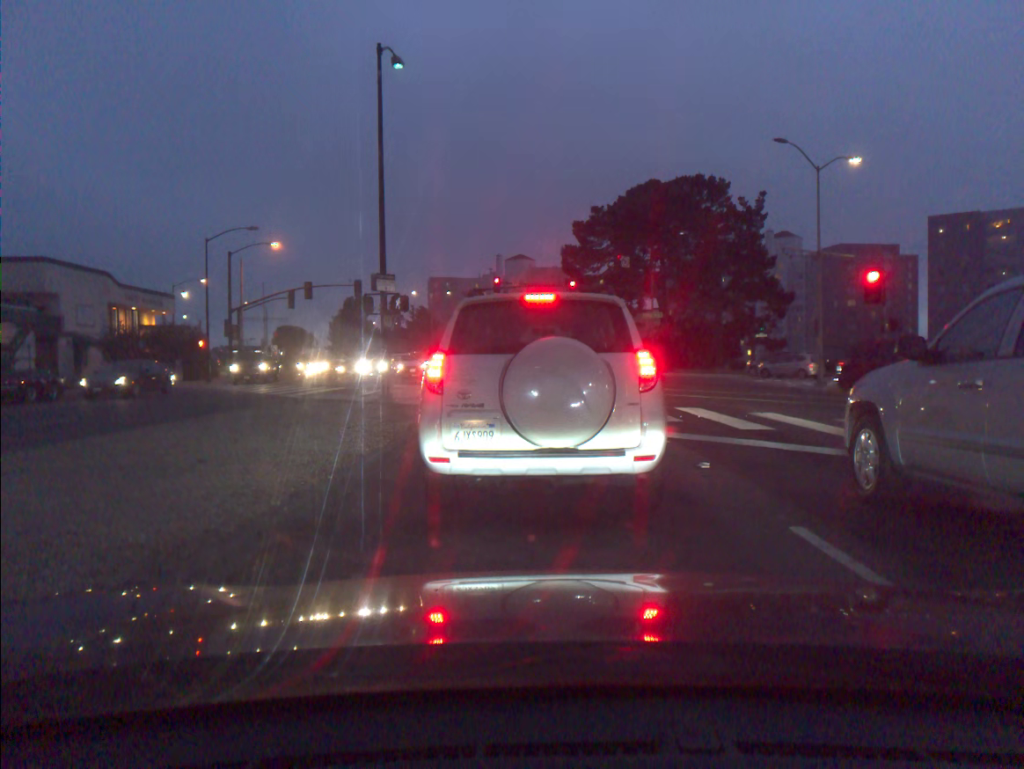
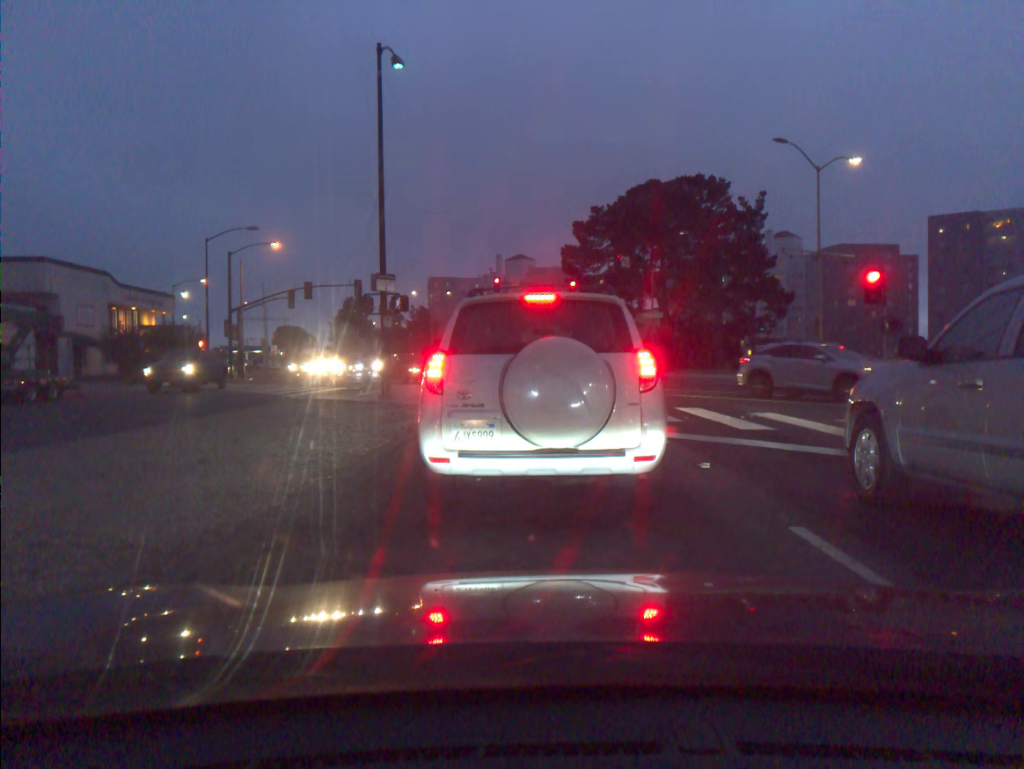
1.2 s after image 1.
(0.0, 0.0) m; 0°
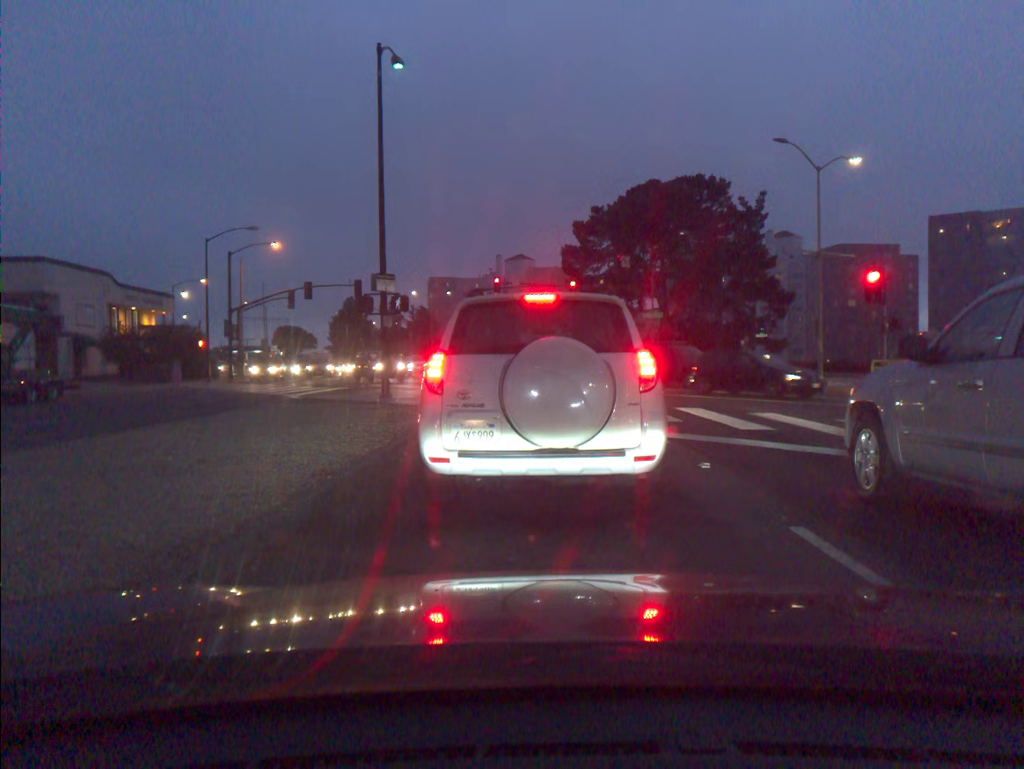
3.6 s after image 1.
(0.0, 0.0) m; 0°
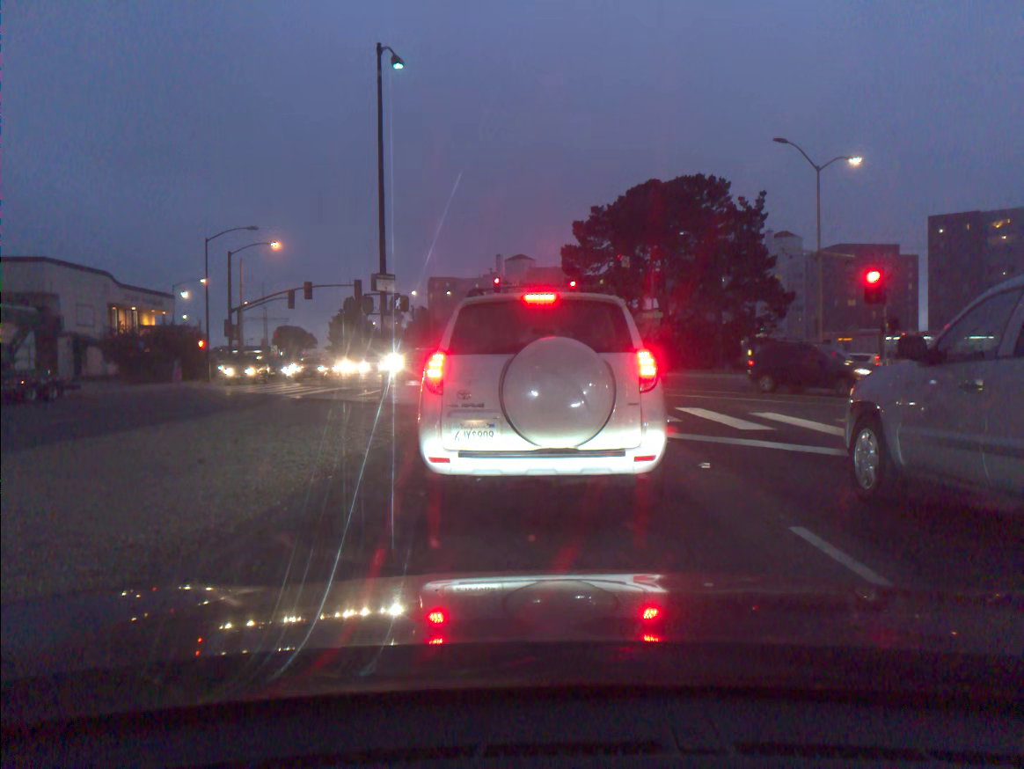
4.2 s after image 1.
(0.0, 0.0) m; 0°
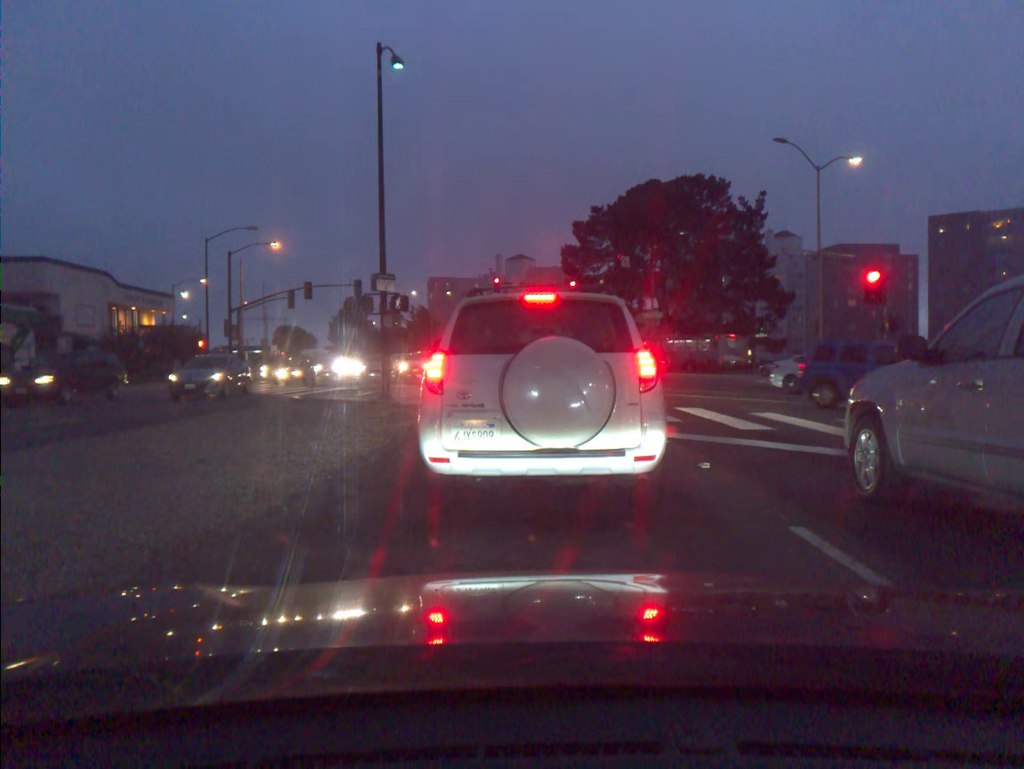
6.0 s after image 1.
(0.0, 0.0) m; 0°
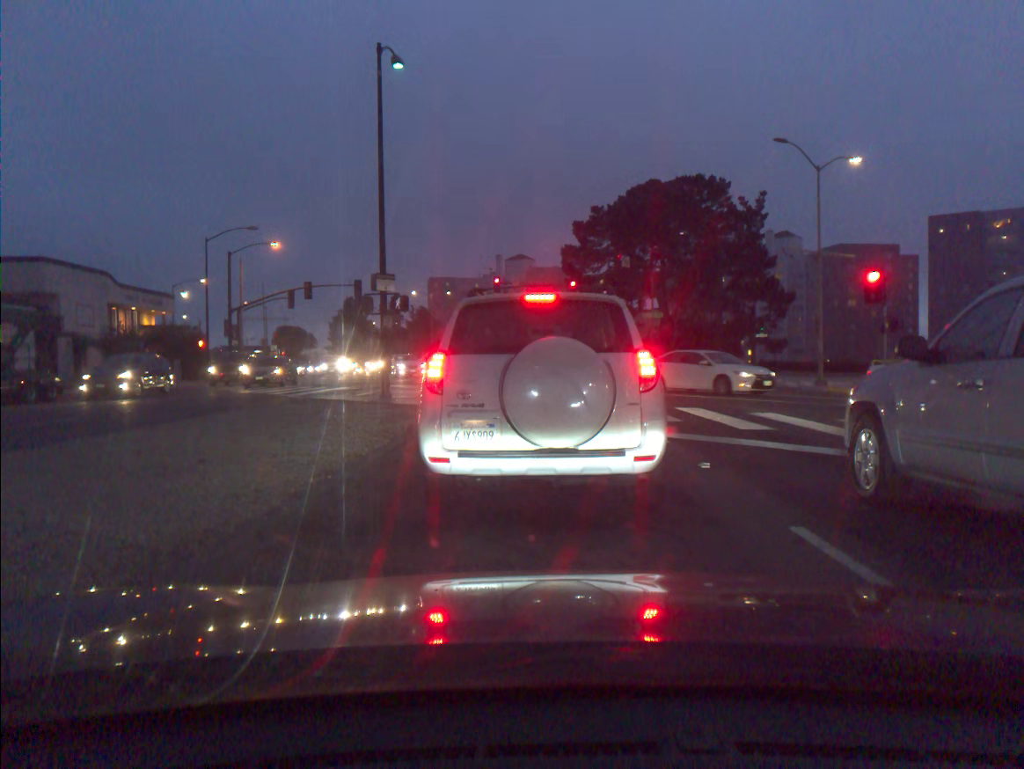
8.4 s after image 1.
(0.0, 0.0) m; 0°
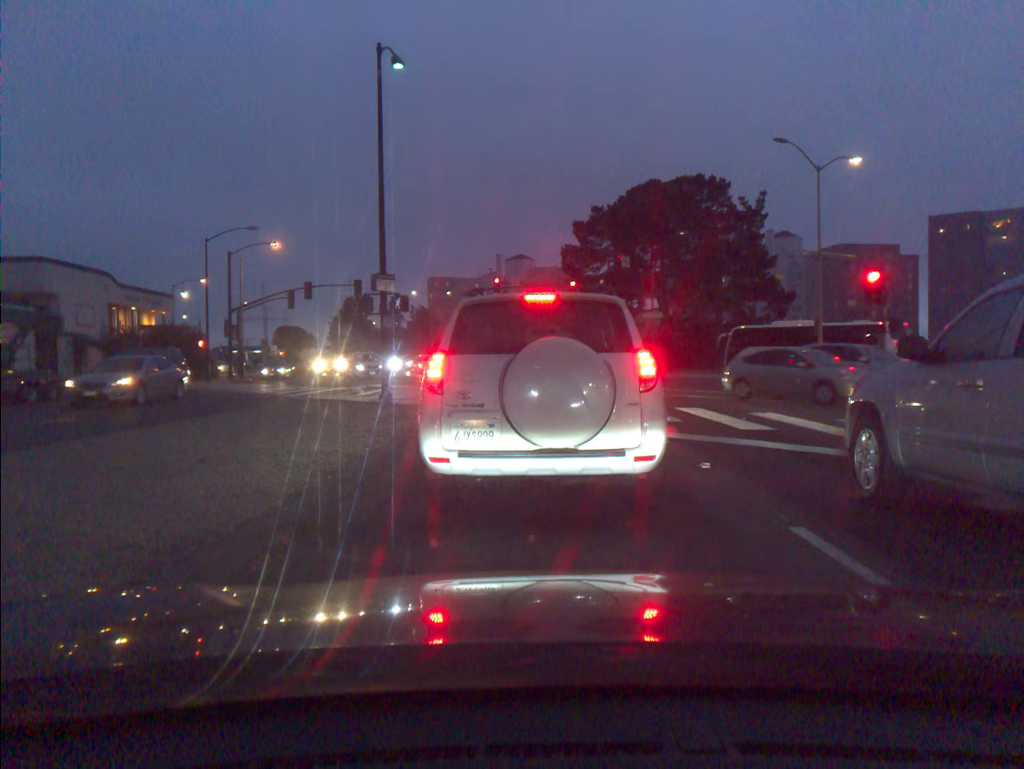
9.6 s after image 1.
(0.0, 0.0) m; 0°
